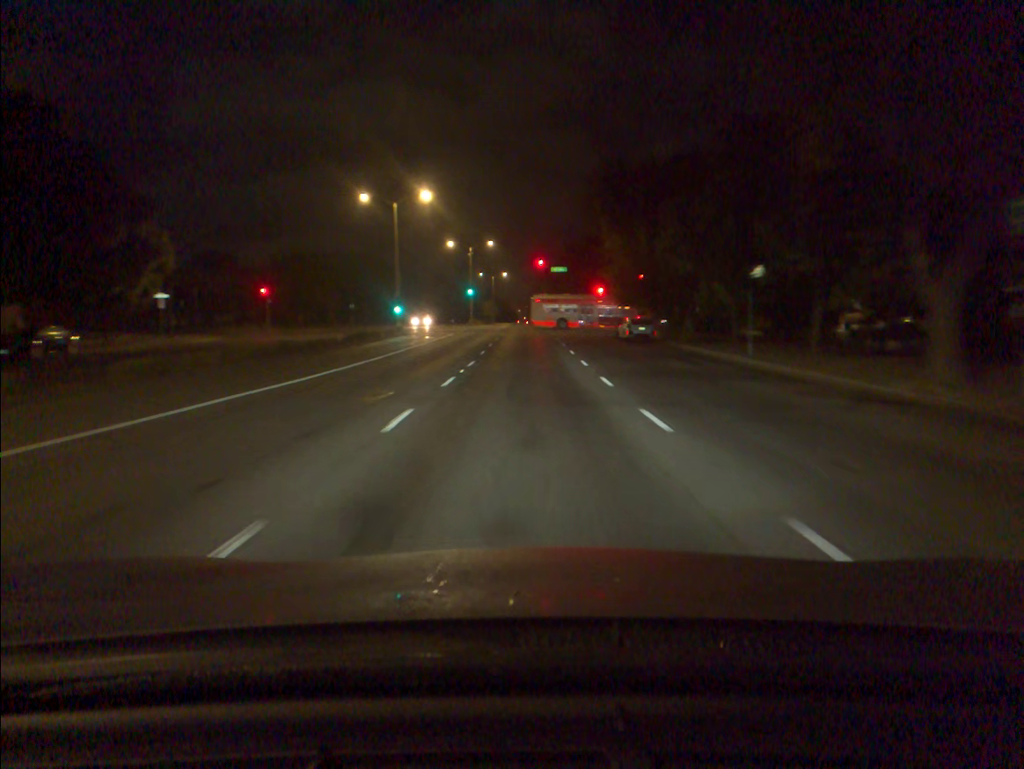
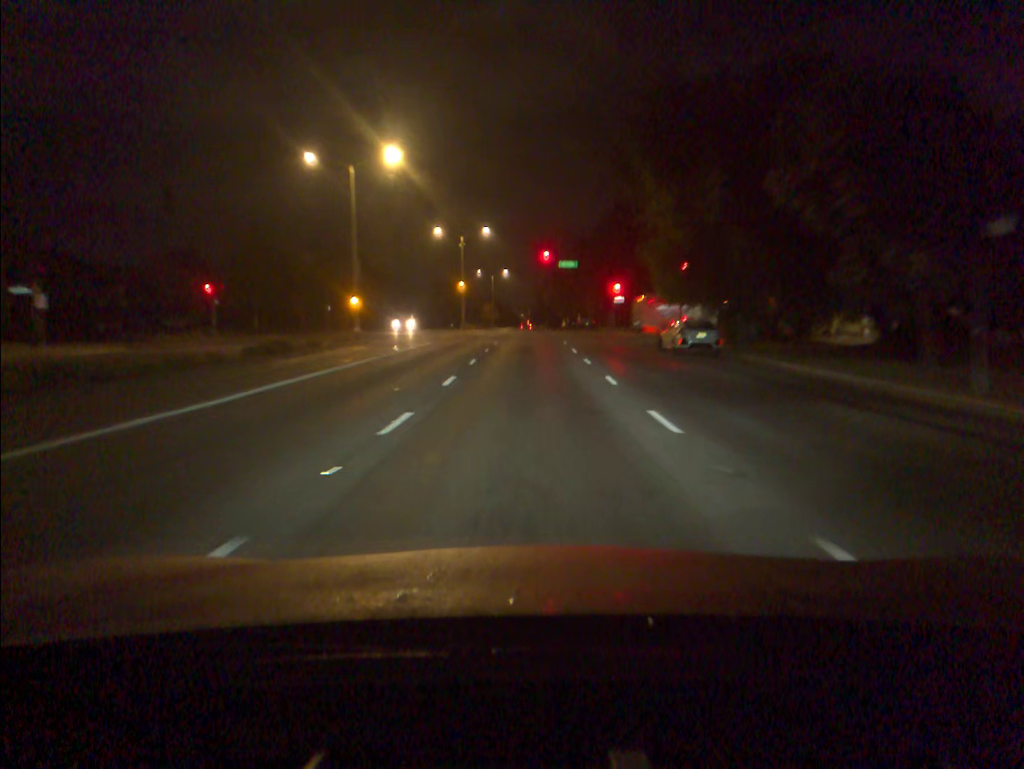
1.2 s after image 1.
(0.0, +14.9) m; 0°
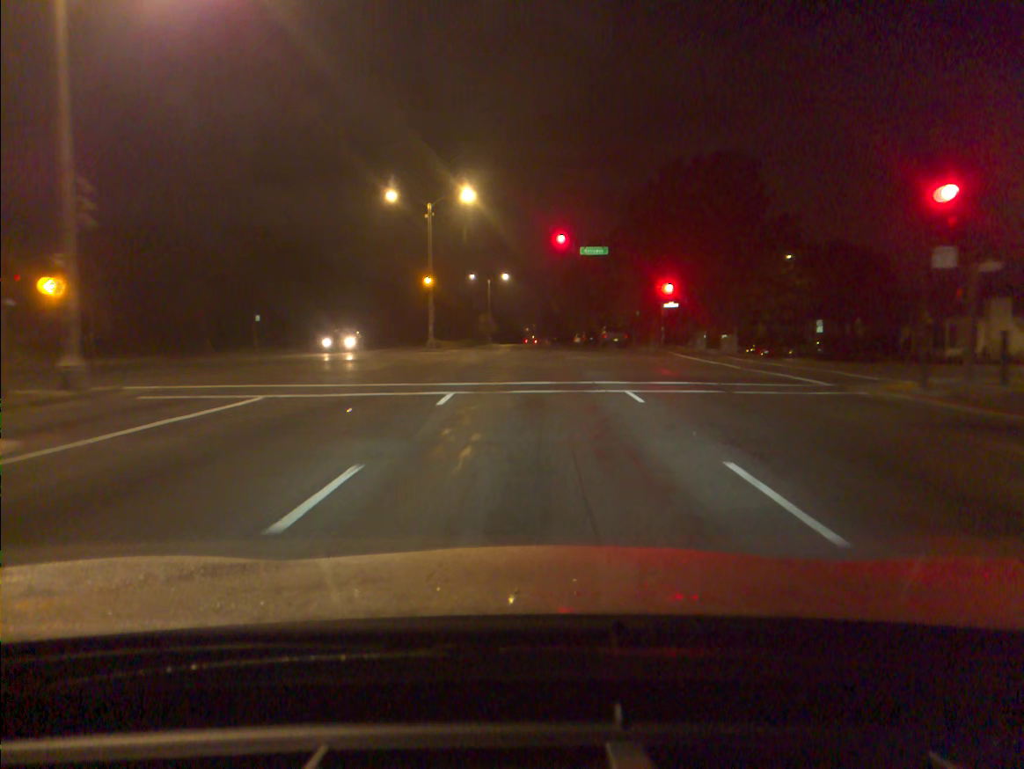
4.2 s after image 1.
(-0.1, +26.8) m; 0°
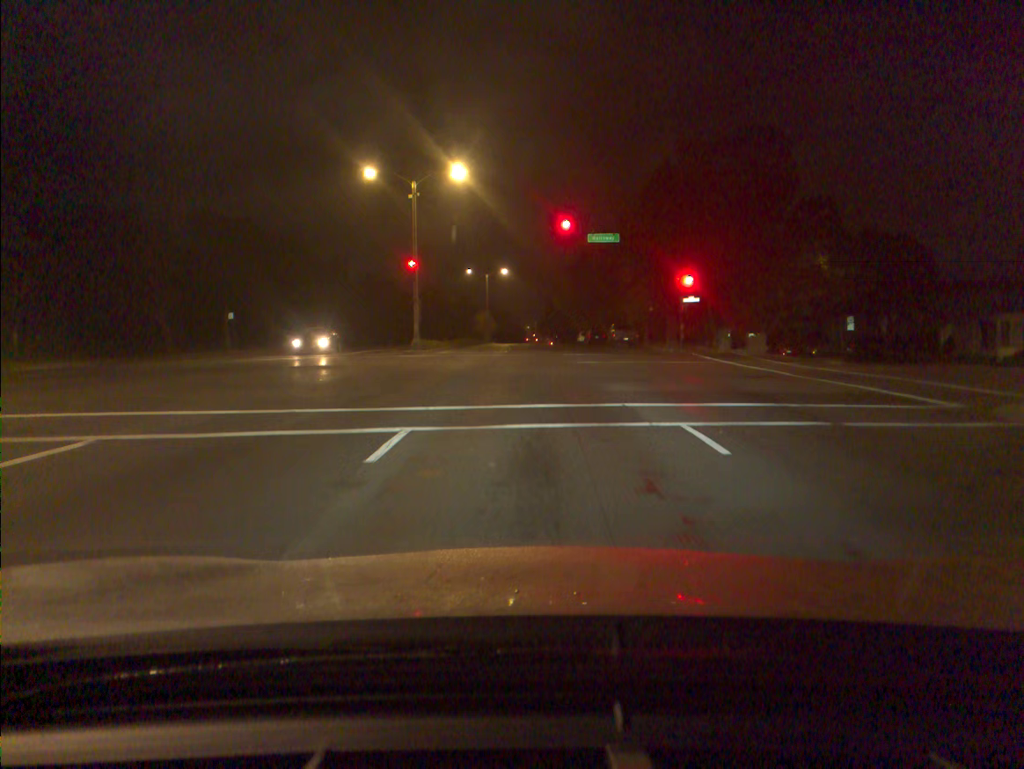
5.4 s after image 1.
(0.0, +6.1) m; 0°
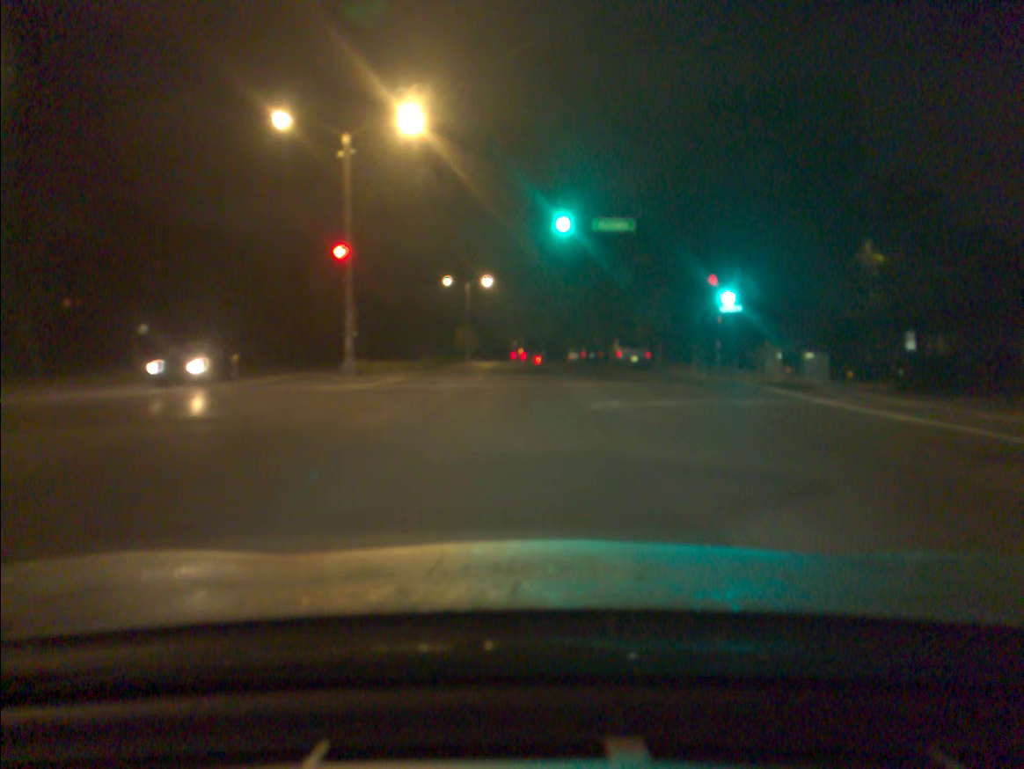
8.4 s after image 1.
(+0.1, +12.7) m; +1°
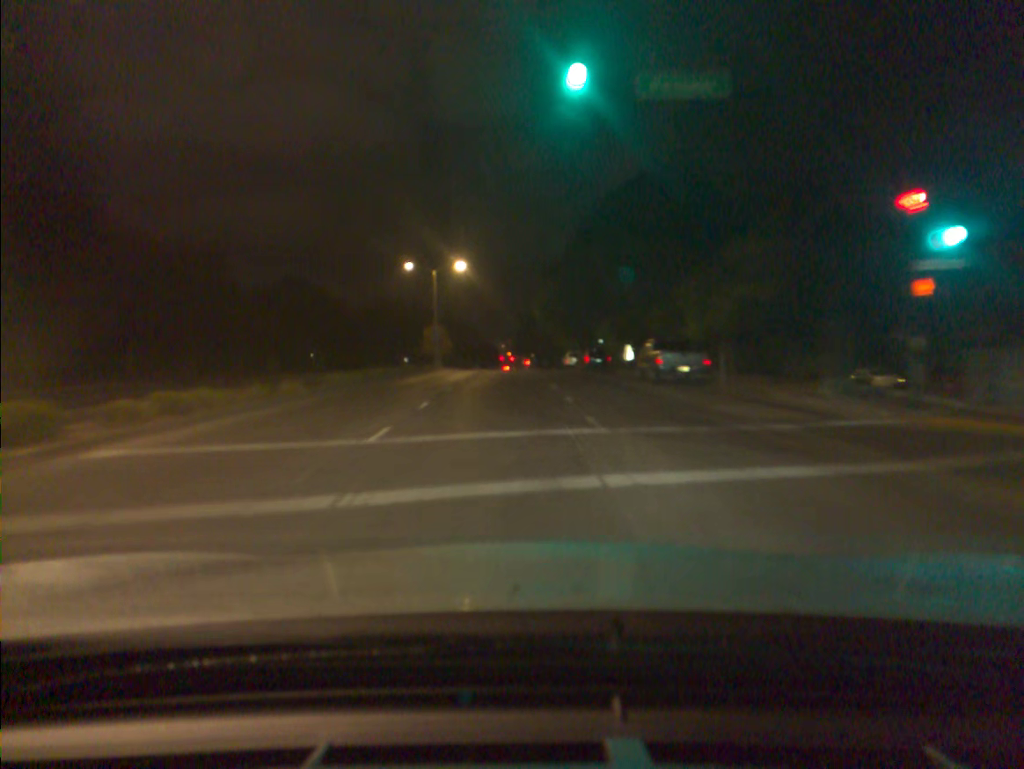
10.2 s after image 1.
(+0.2, +18.1) m; 0°
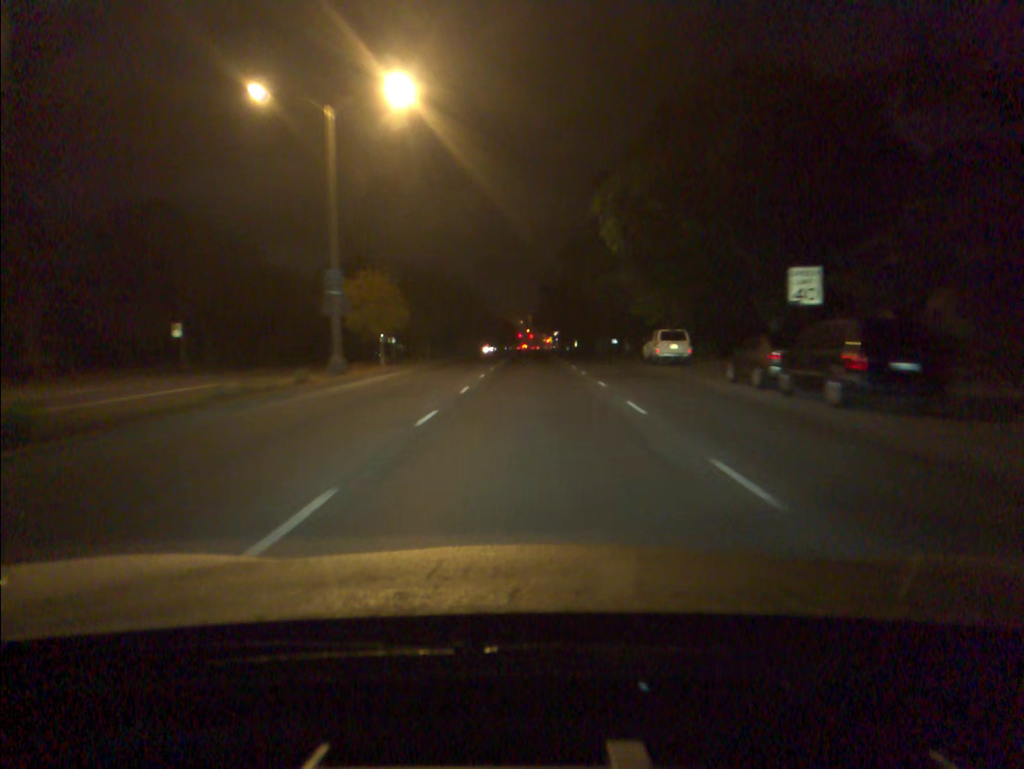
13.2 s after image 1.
(-1.4, +42.2) m; -1°
